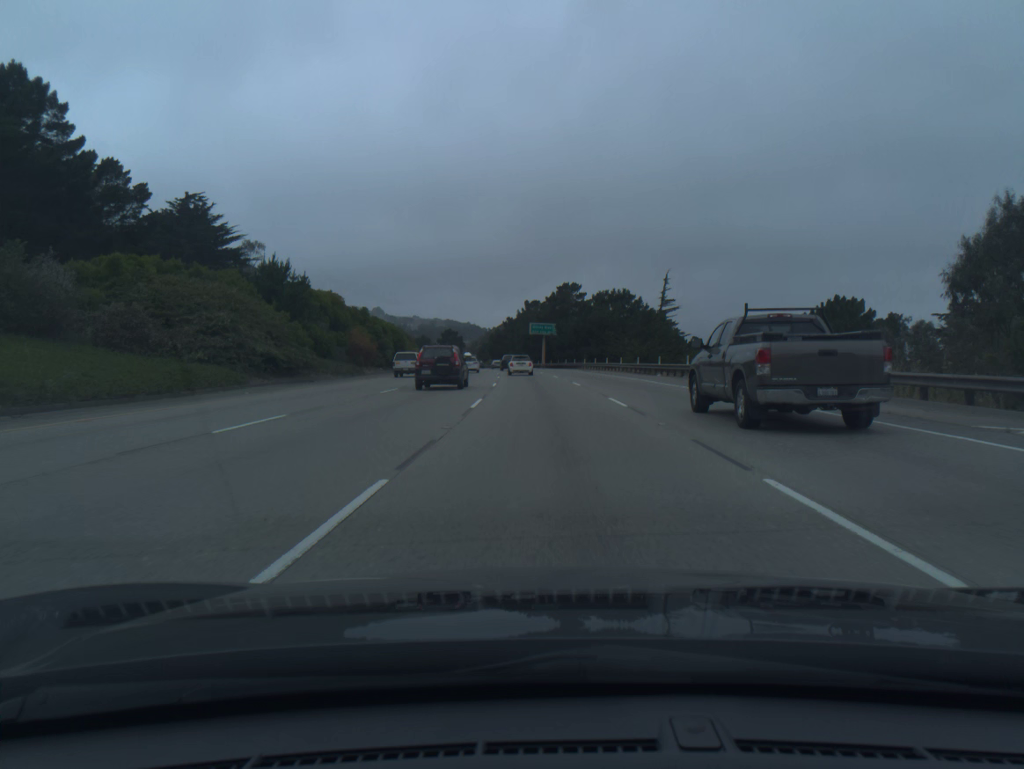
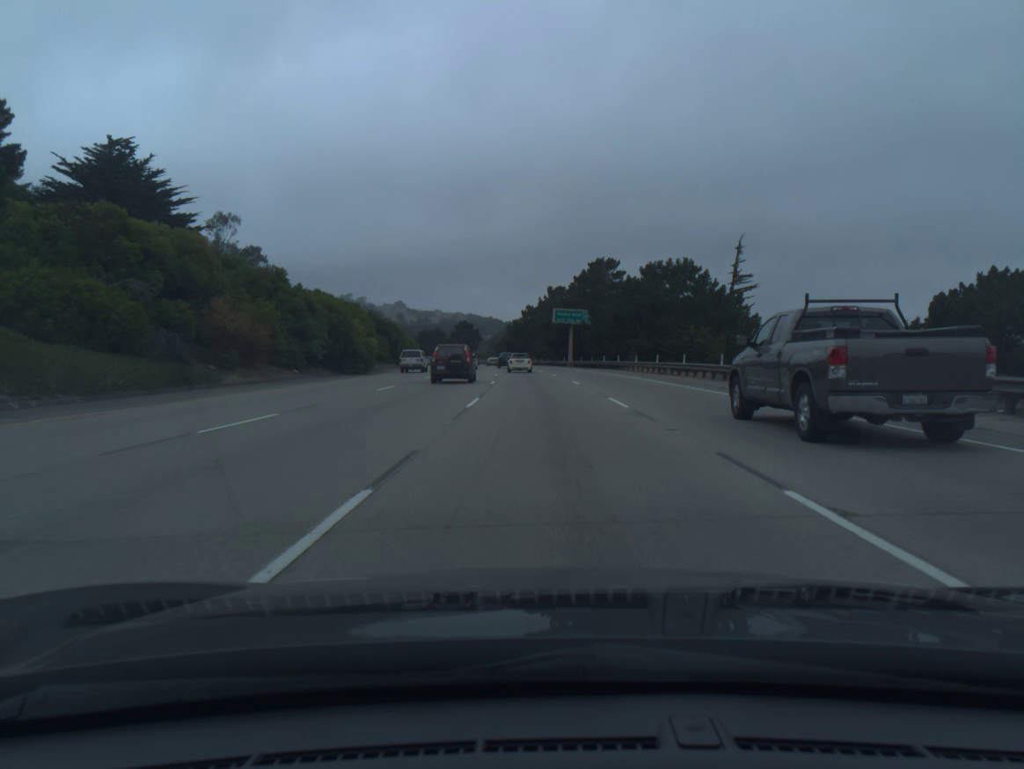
(-0.4, +29.9) m; -2°
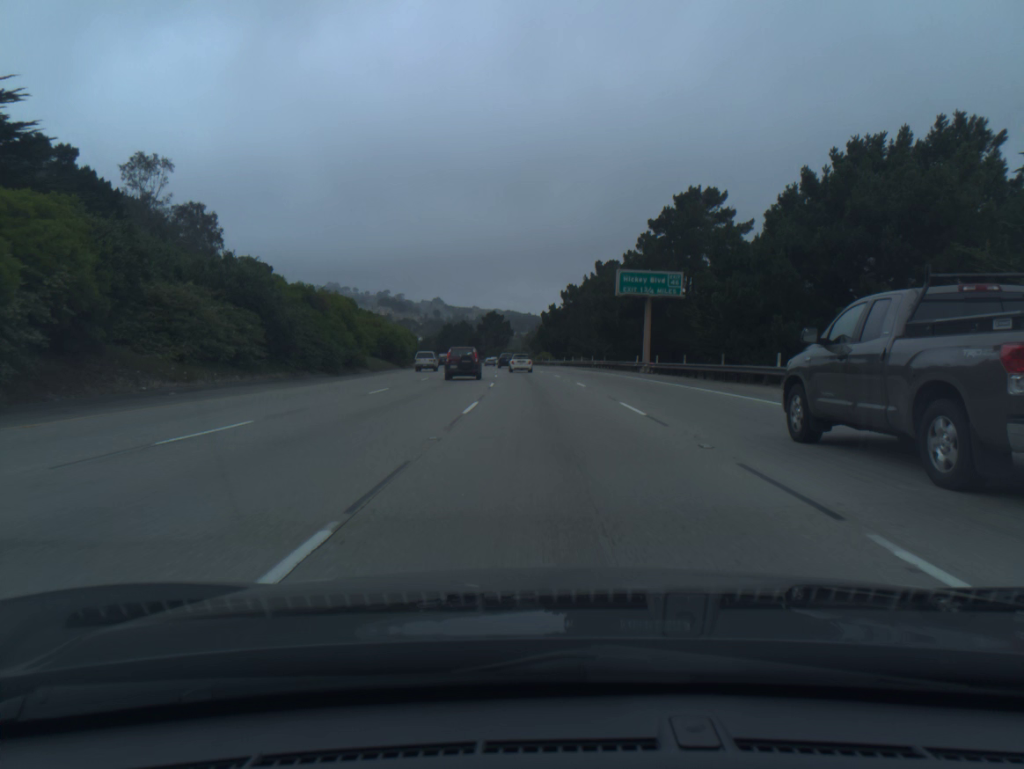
(-1.1, +45.5) m; -3°
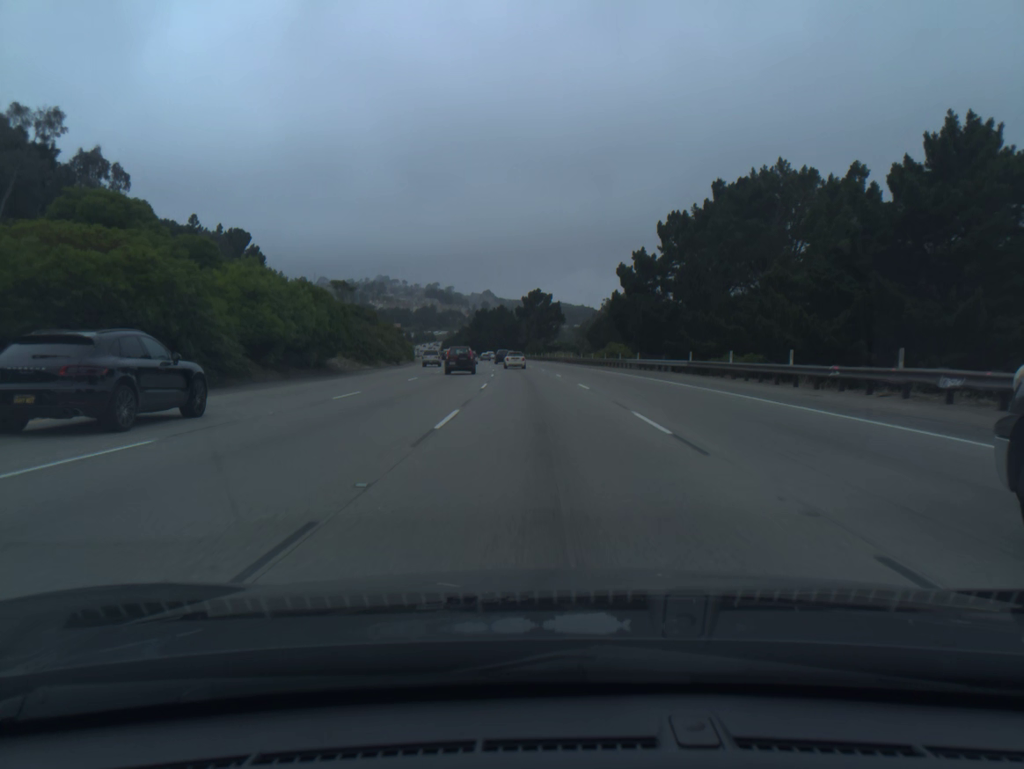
(-1.9, +62.1) m; -4°
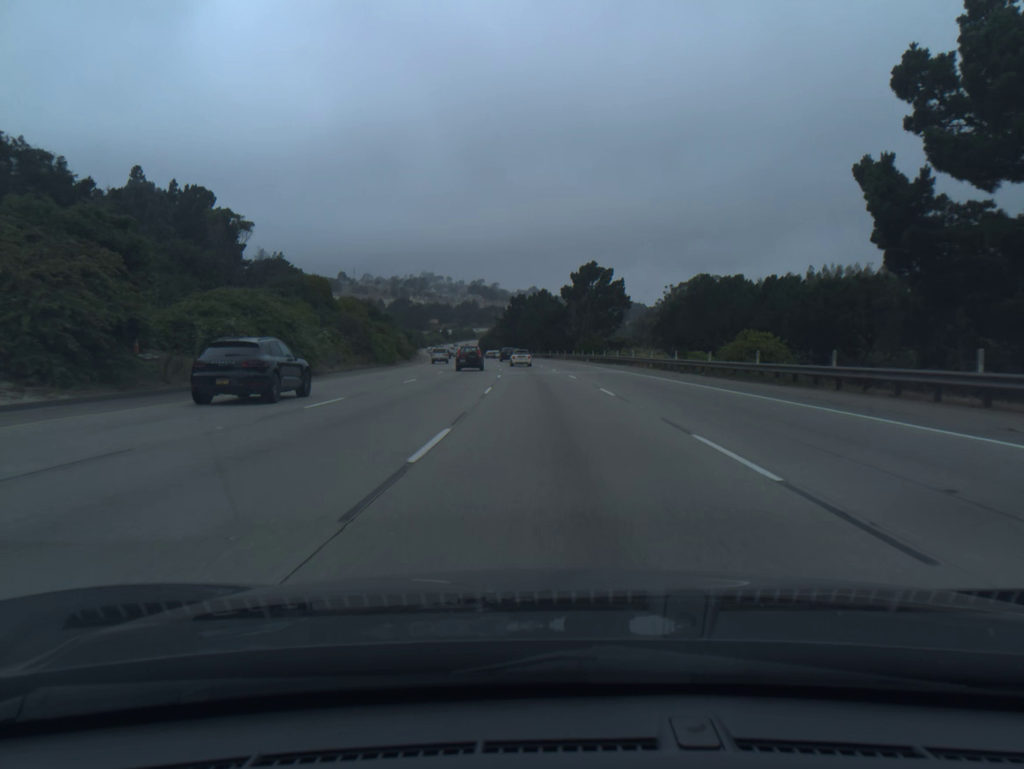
(-1.4, +47.9) m; -3°
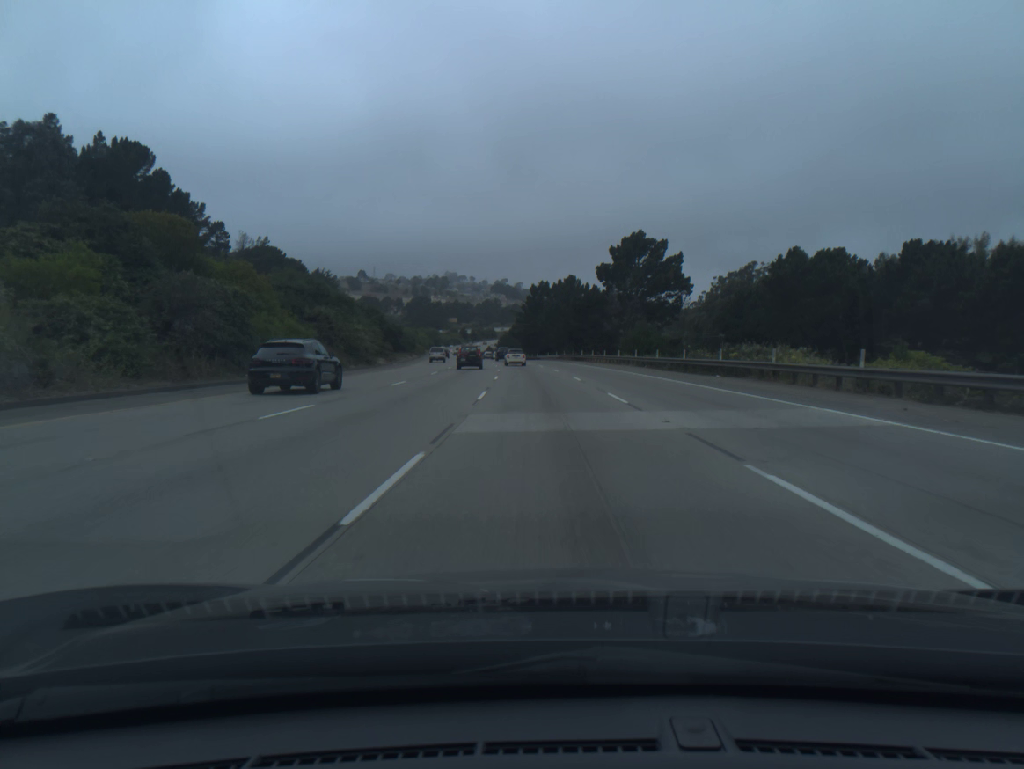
(-0.5, +32.4) m; -2°
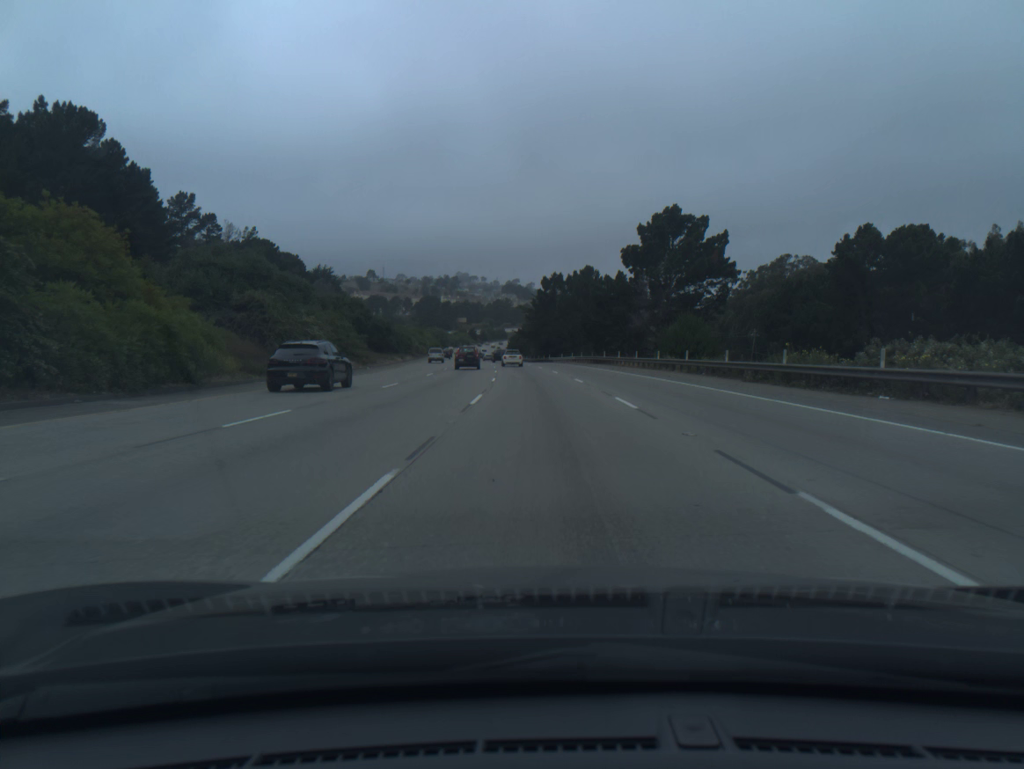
(-0.1, +16.3) m; -1°
